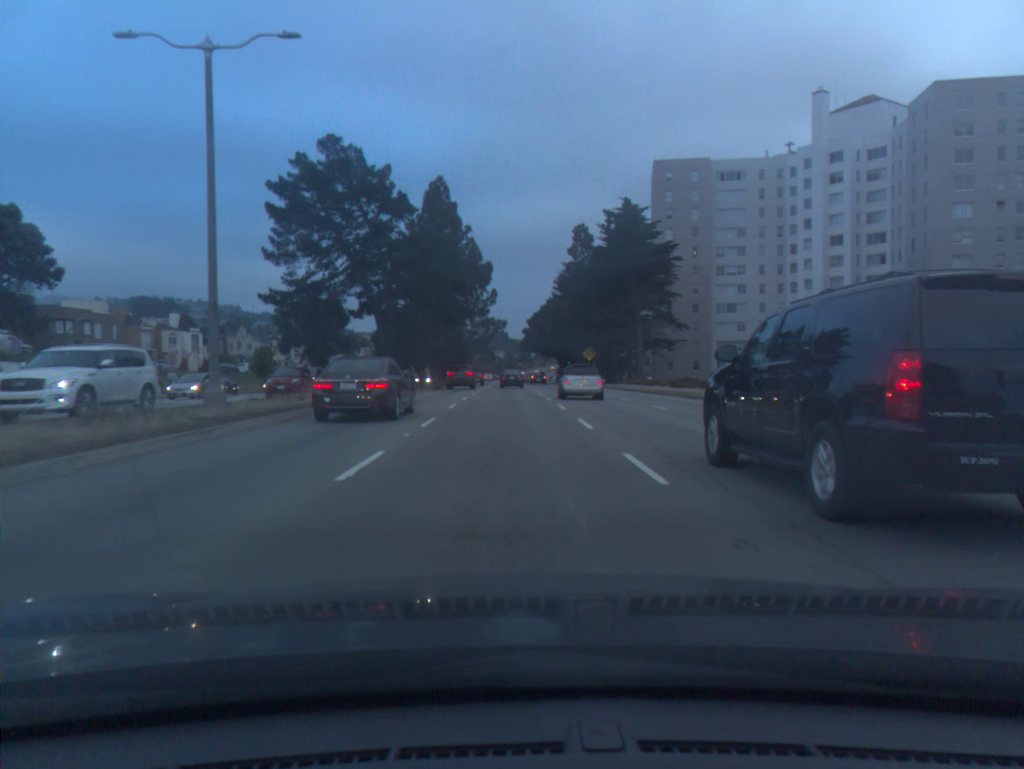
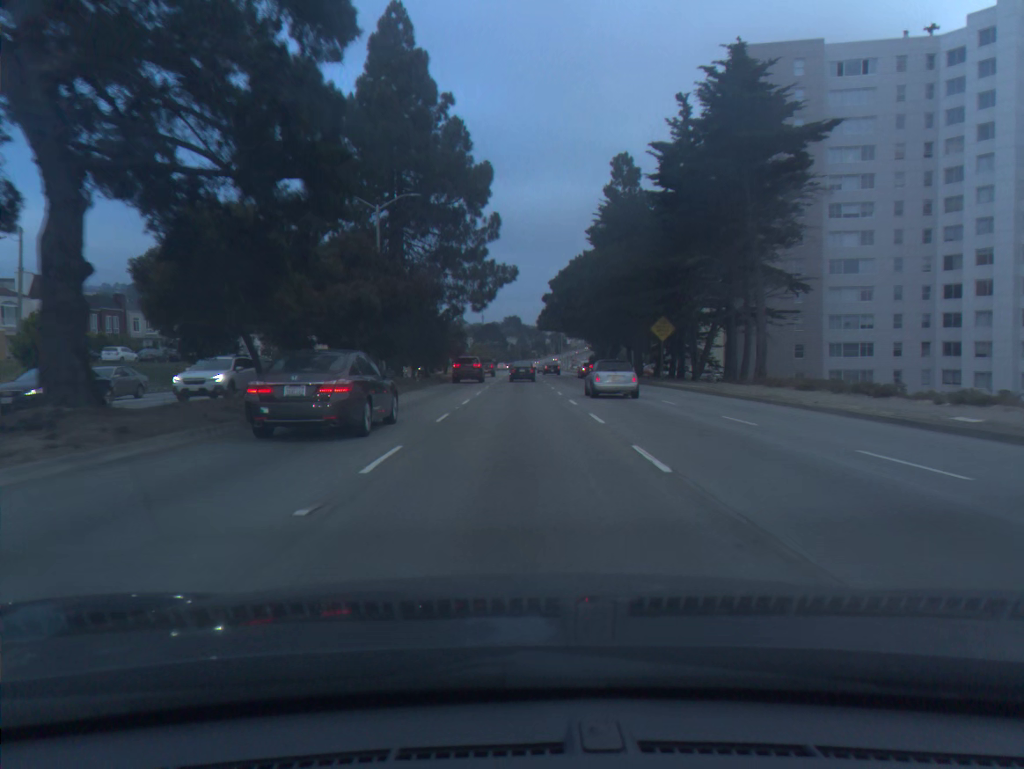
(-0.4, +36.5) m; -1°
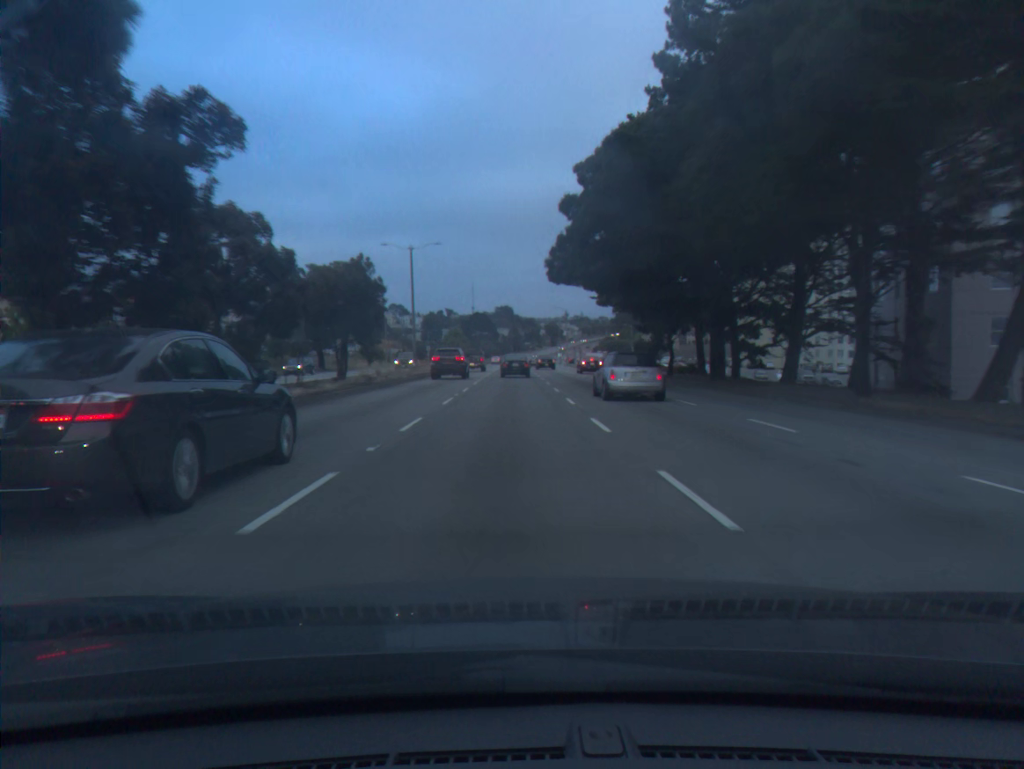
(+0.3, +40.0) m; +1°
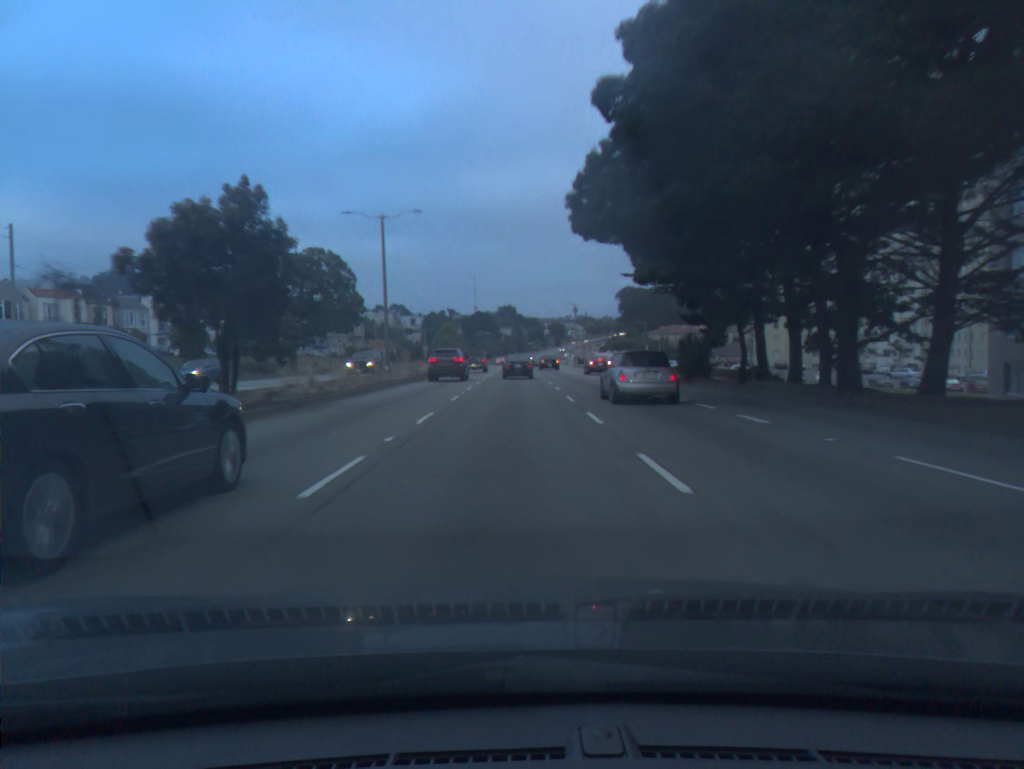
(0.0, +13.4) m; 0°
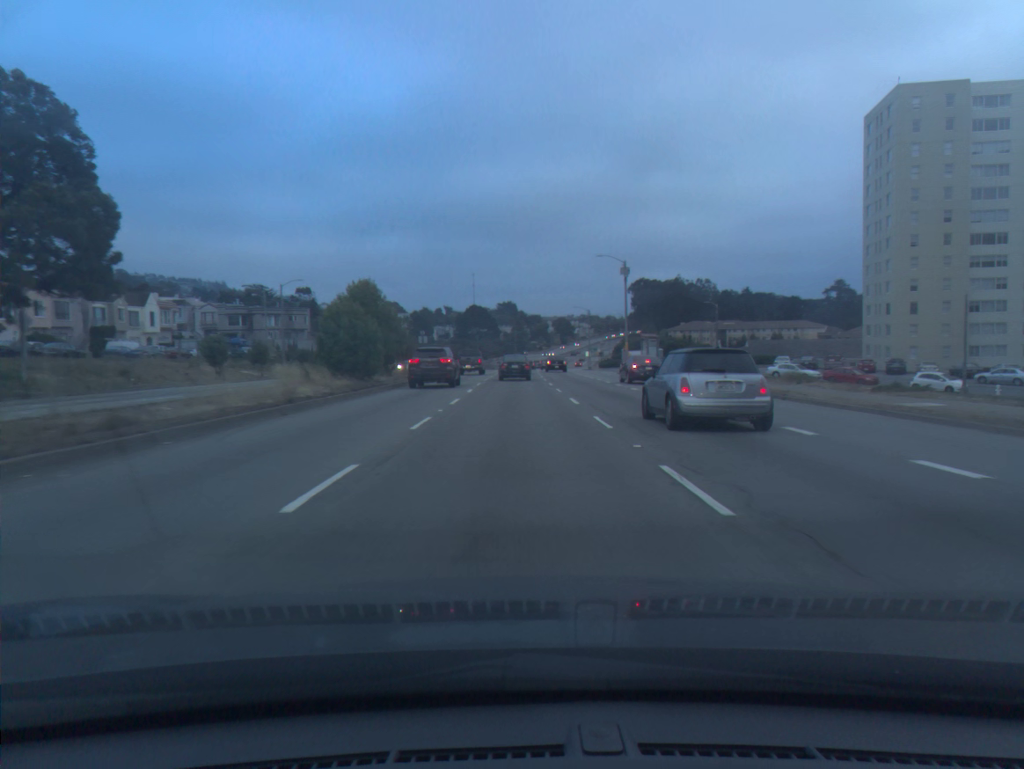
(-0.1, +52.7) m; 0°
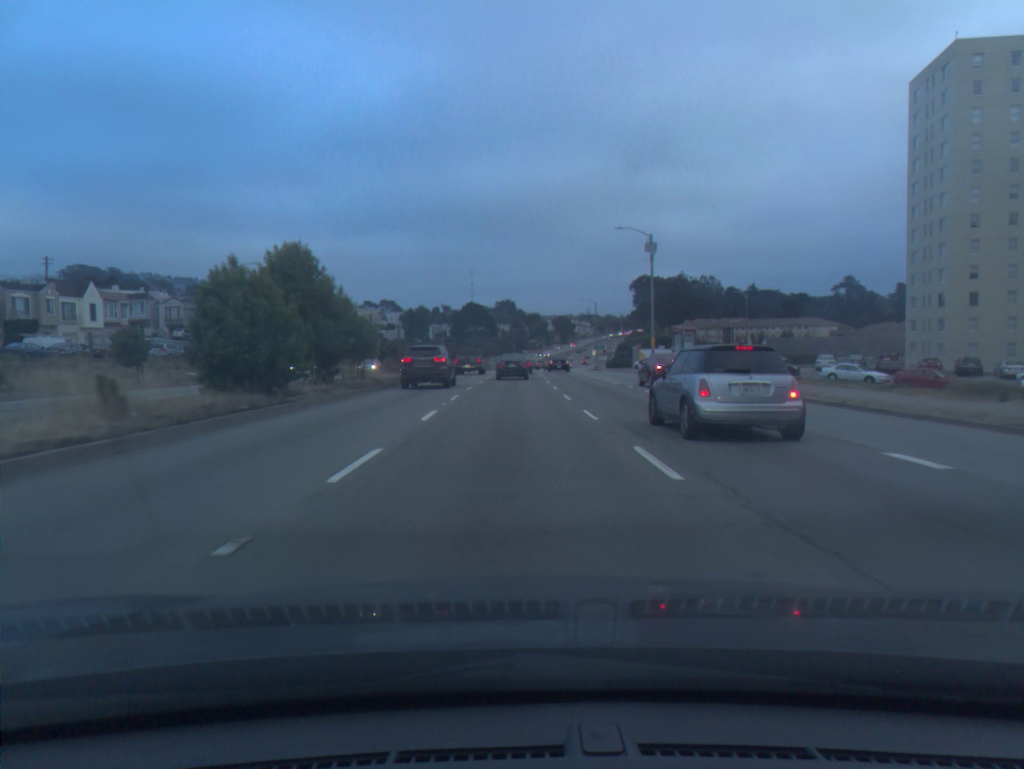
(0.0, +13.2) m; 0°
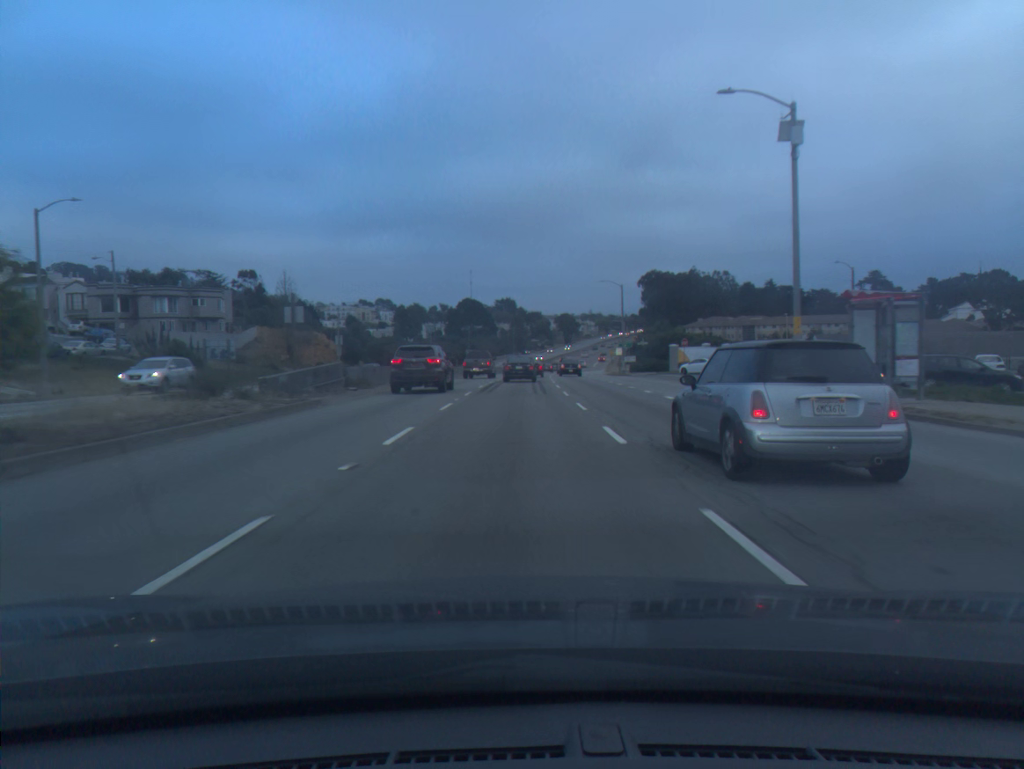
(0.0, +26.4) m; 0°
